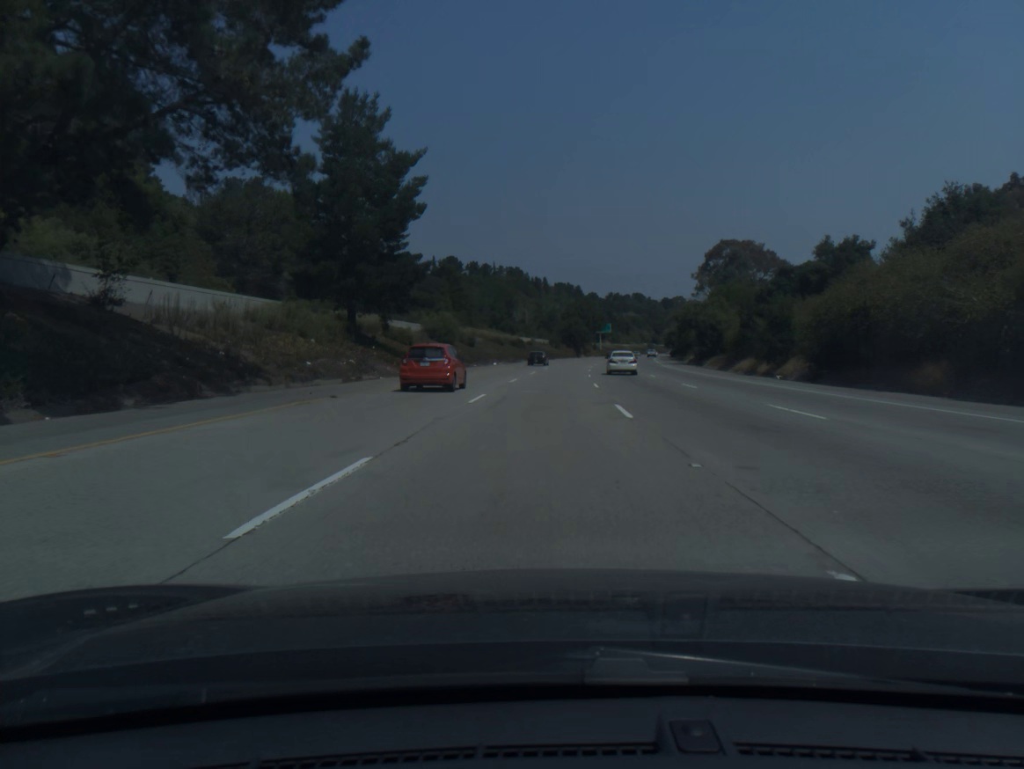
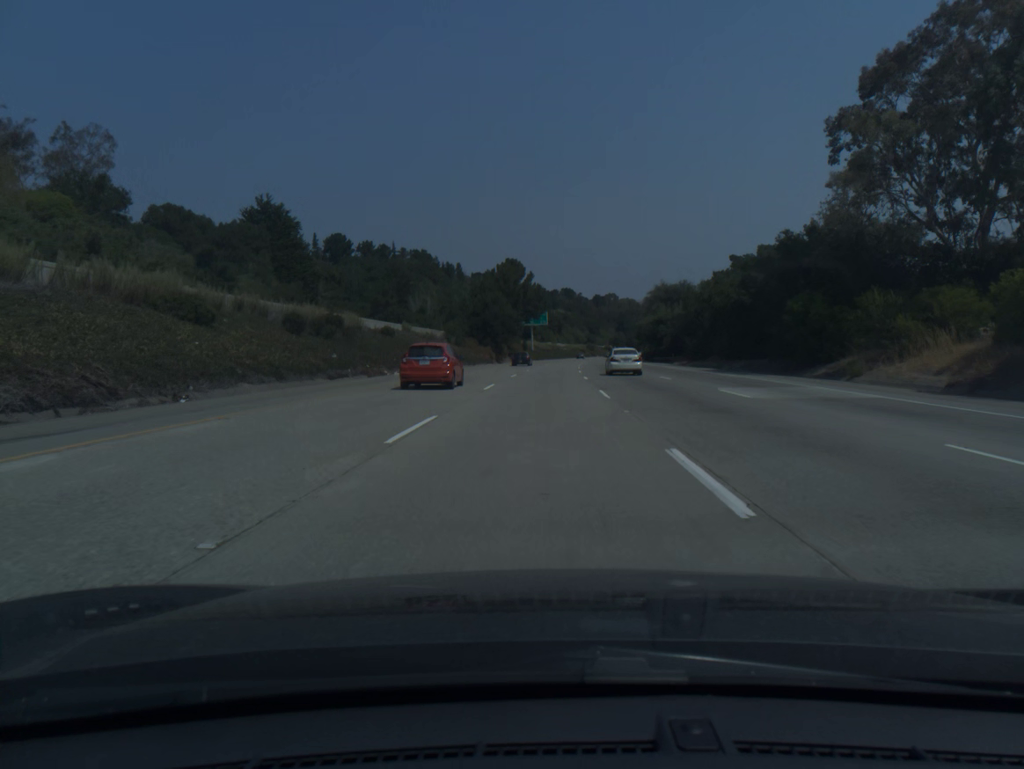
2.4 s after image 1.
(+4.0, +82.2) m; +6°
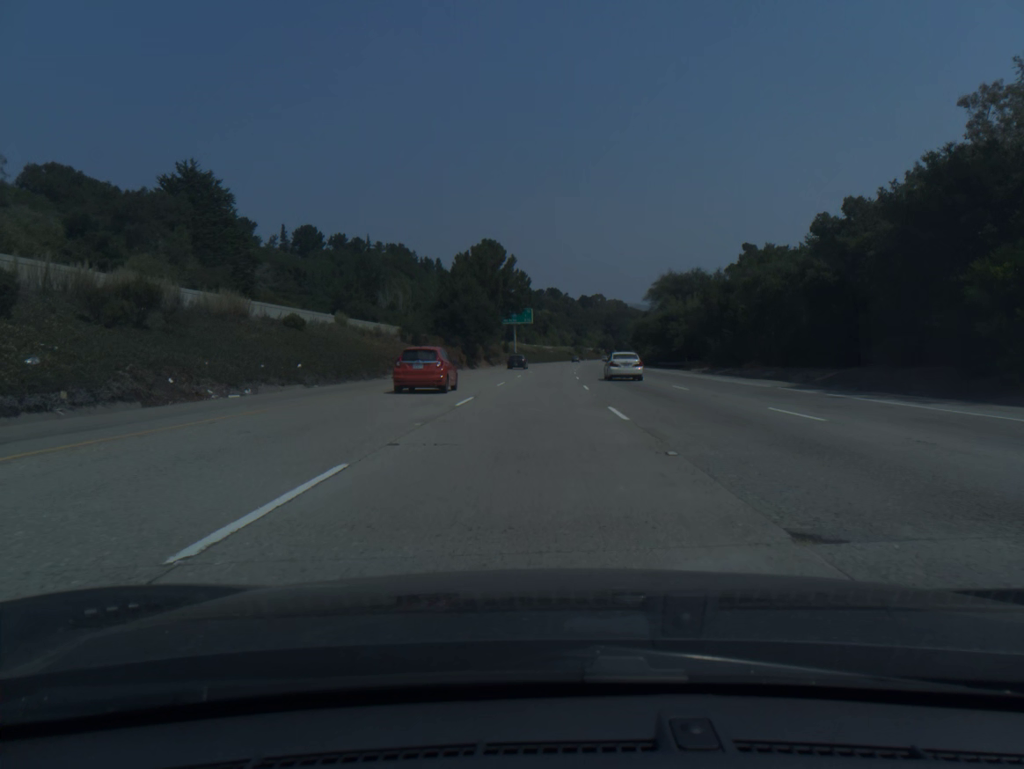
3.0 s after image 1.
(+0.2, +20.6) m; +1°
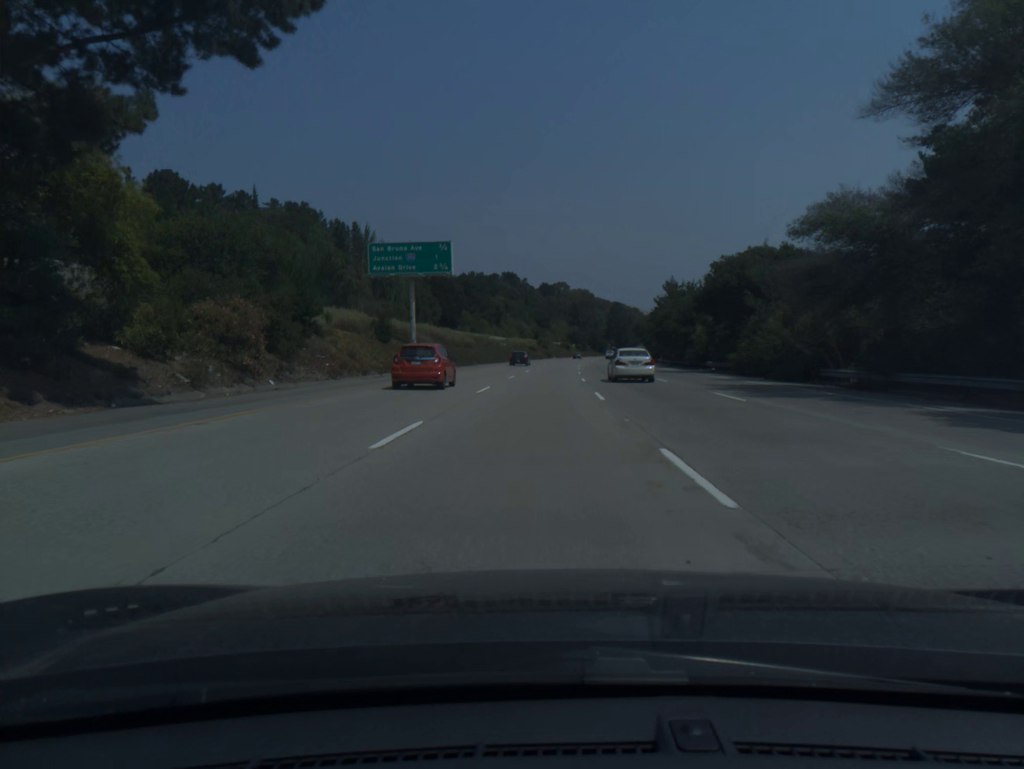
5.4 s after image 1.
(+2.4, +82.2) m; +3°
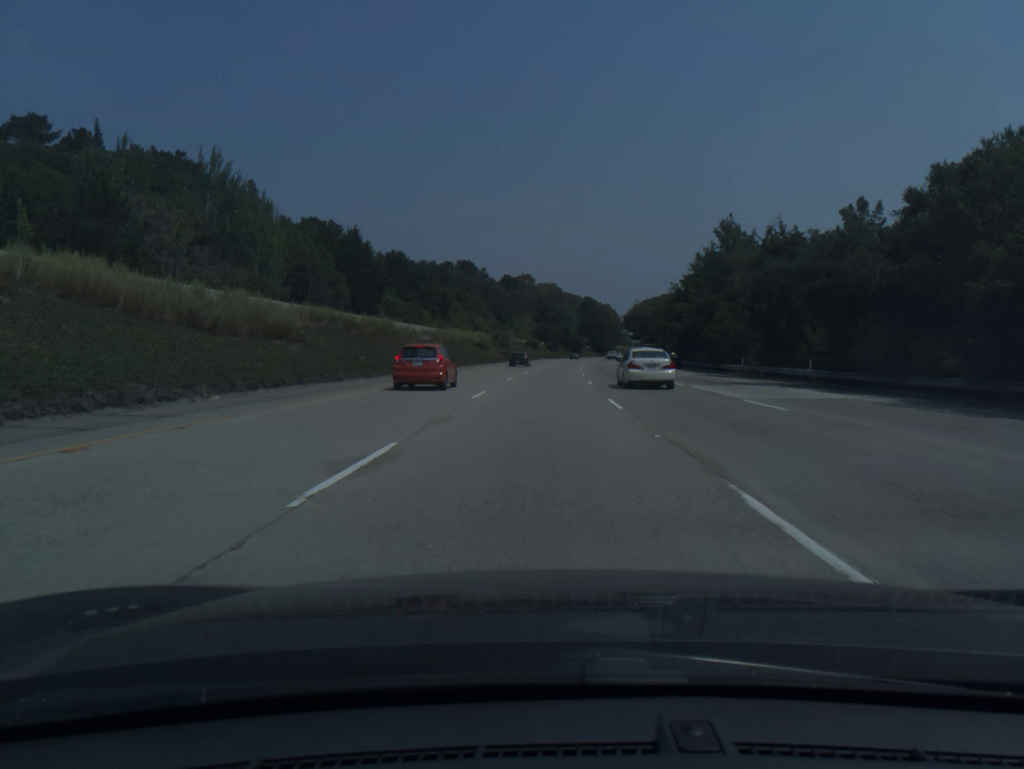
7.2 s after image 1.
(+1.3, +61.7) m; +3°
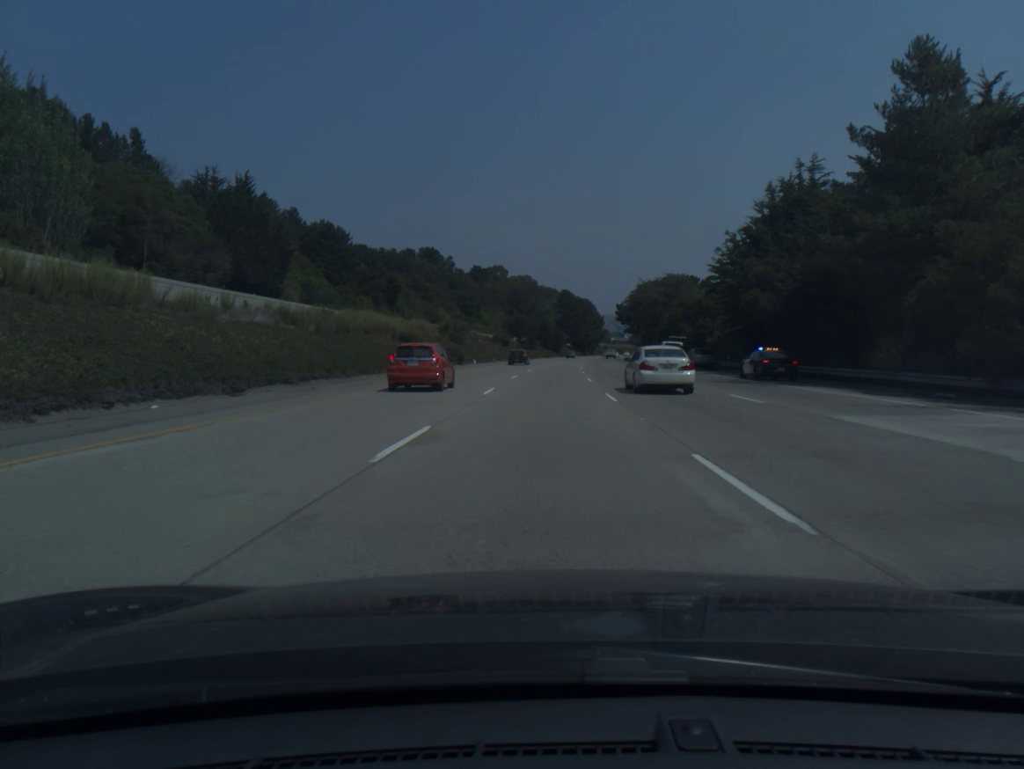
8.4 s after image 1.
(+0.7, +41.1) m; +2°
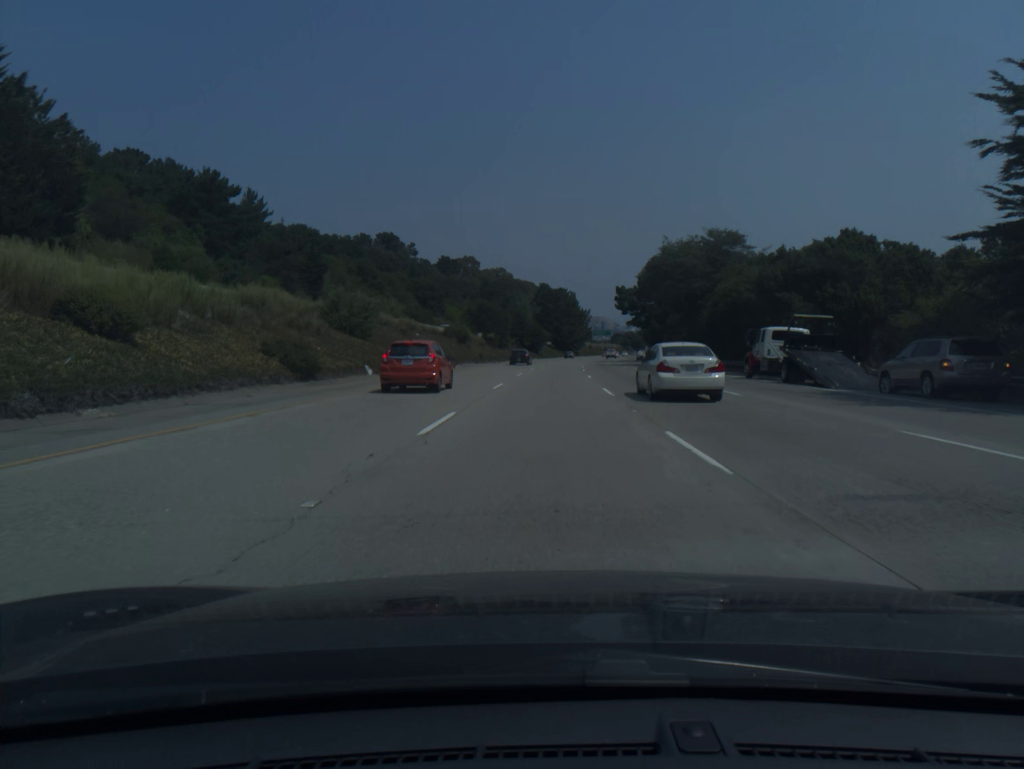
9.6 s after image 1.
(+0.6, +41.2) m; +2°
